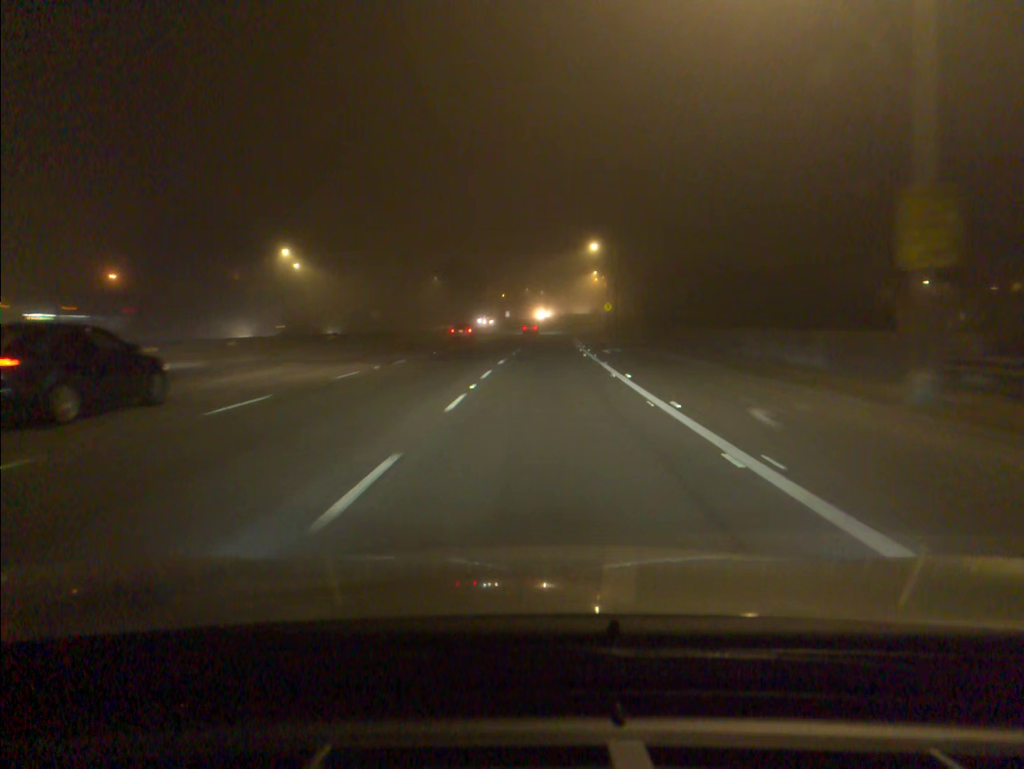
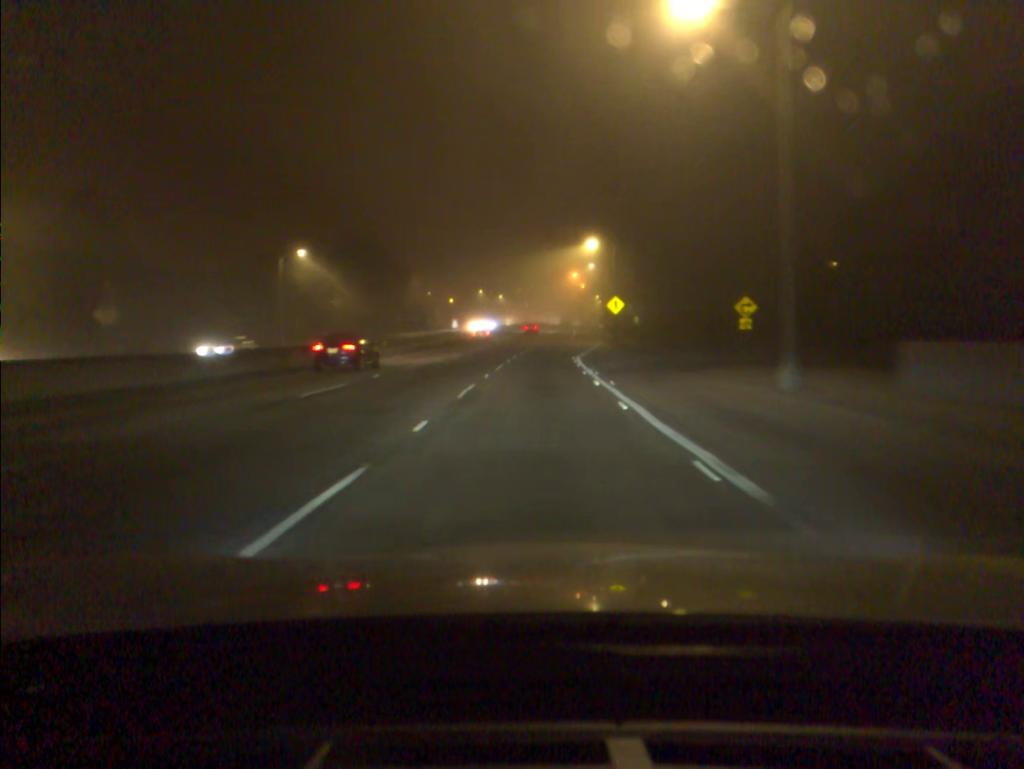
(+1.9, +63.9) m; +3°
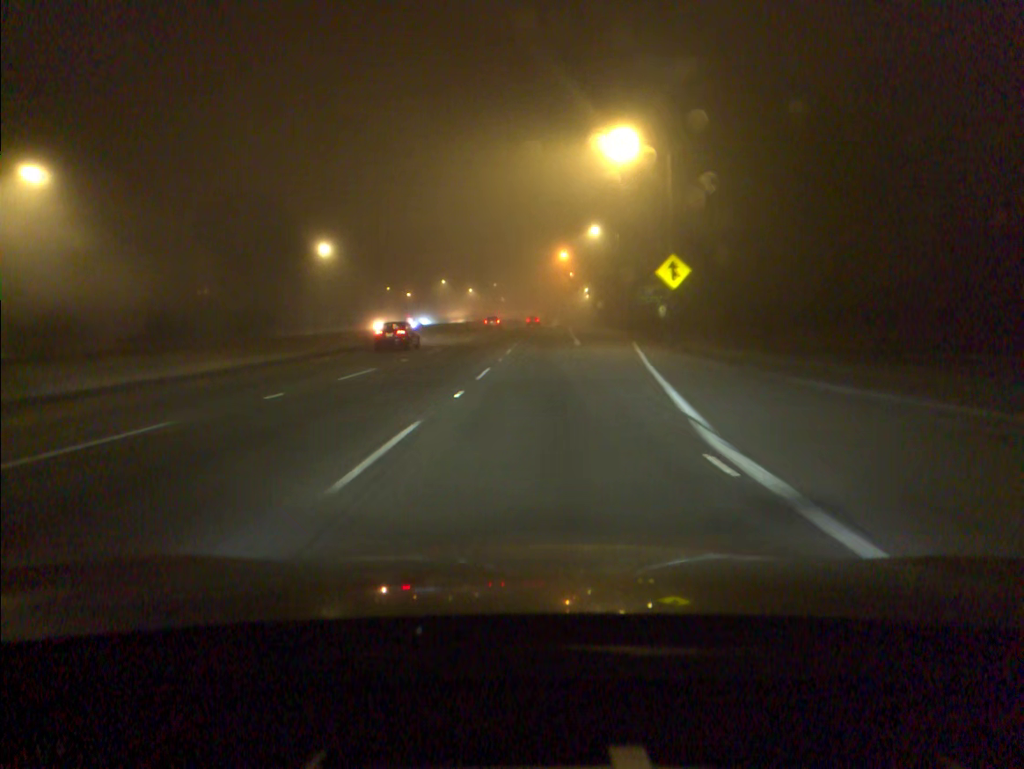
(+0.6, +38.8) m; +2°
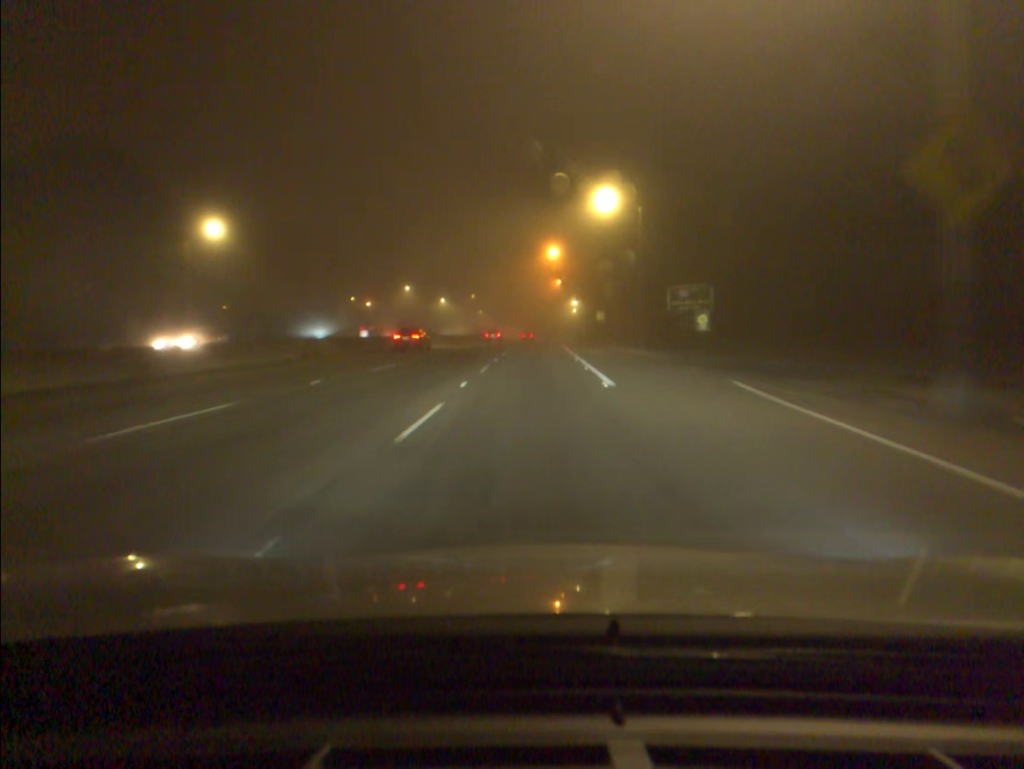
(+0.3, +26.0) m; +1°
